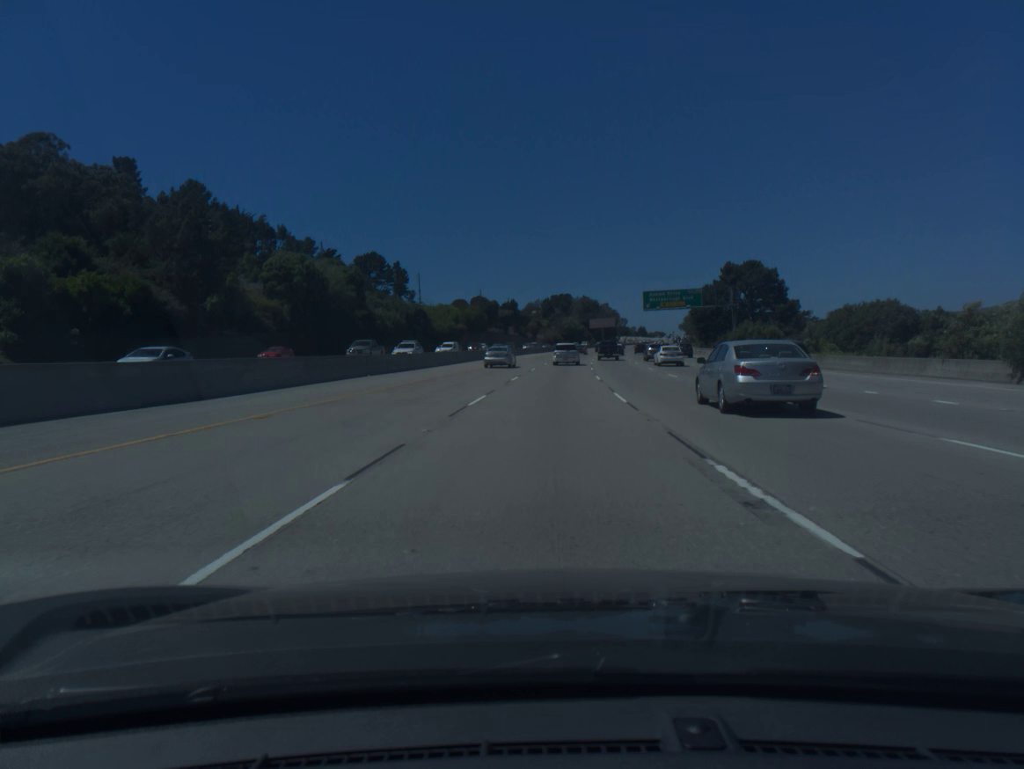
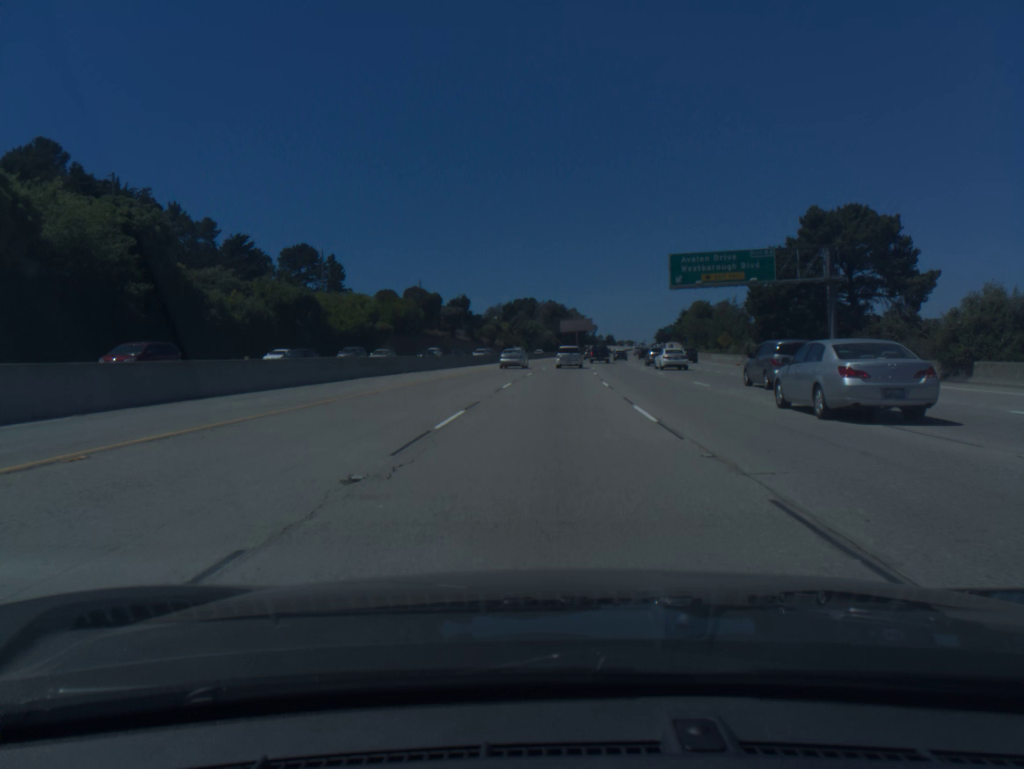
(+1.1, +49.2) m; +3°
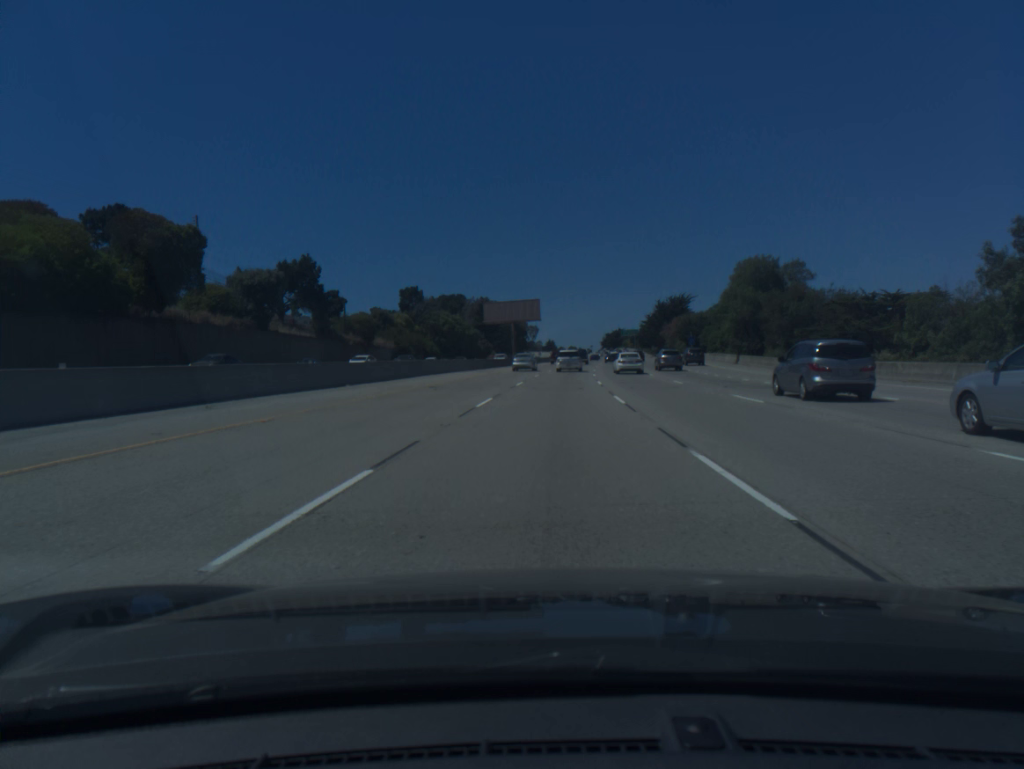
(+3.4, +81.1) m; +4°
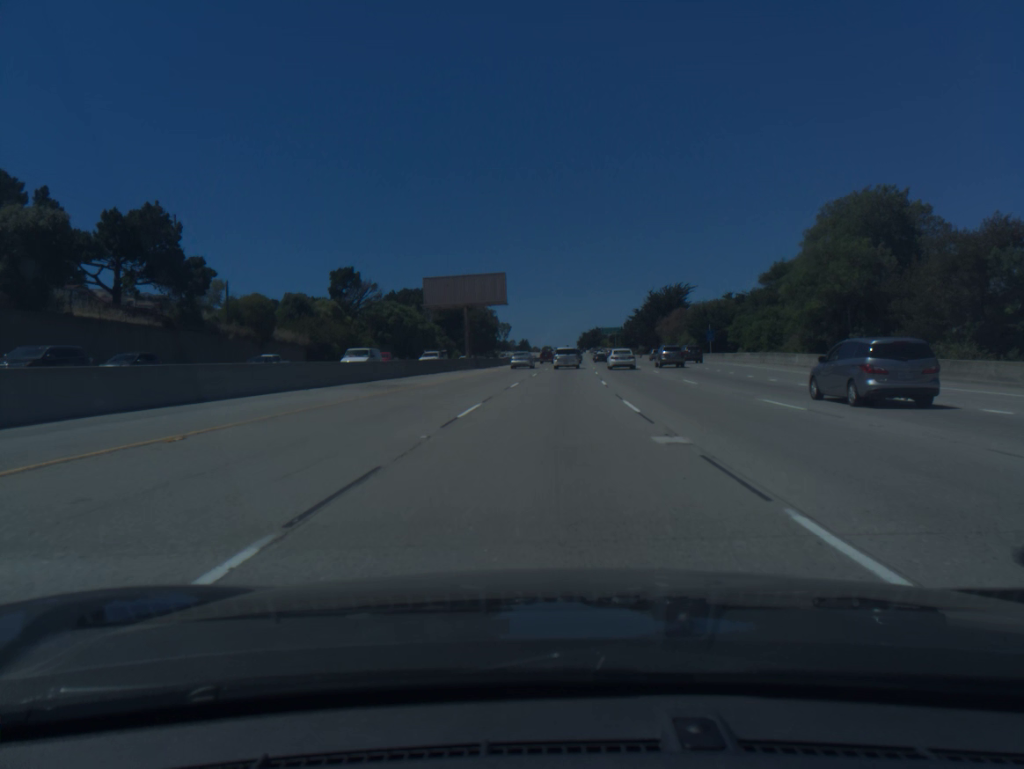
(+0.6, +32.6) m; +2°
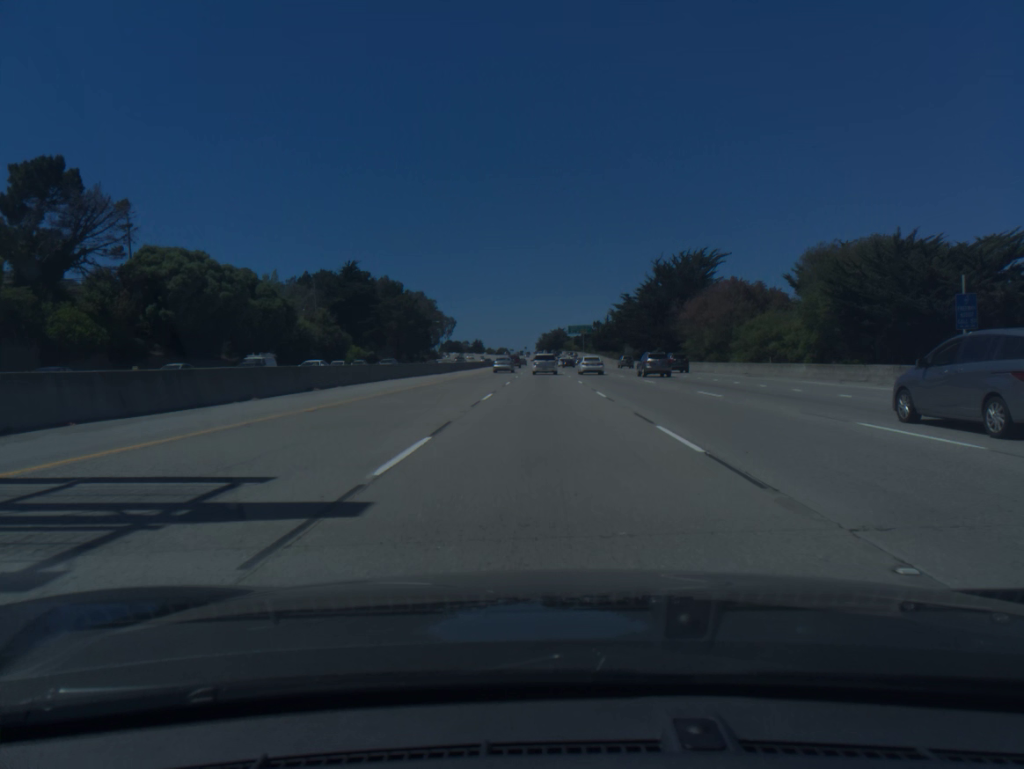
(+2.0, +65.7) m; +3°
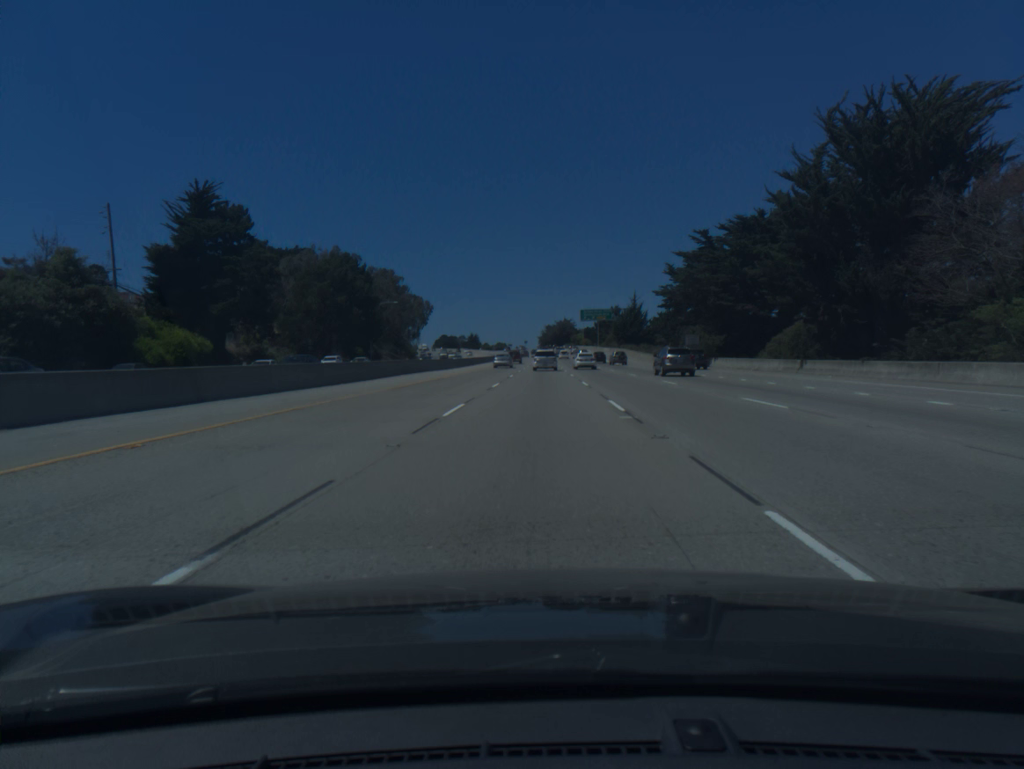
(+0.2, +65.7) m; 0°
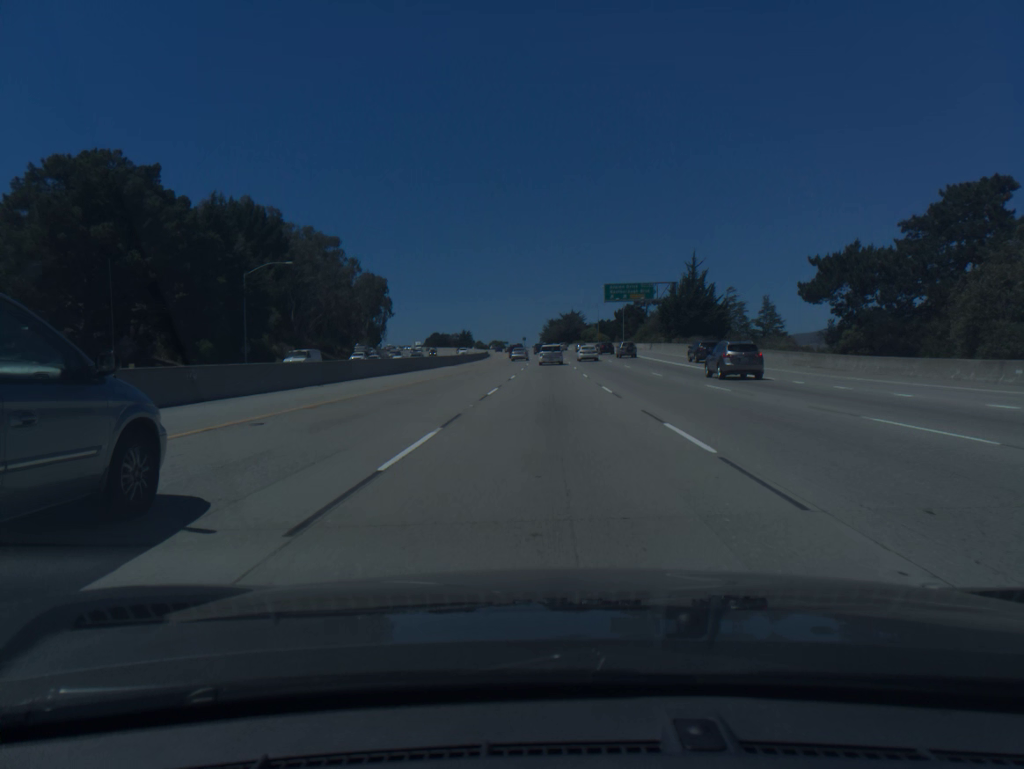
(-0.3, +65.8) m; 0°
